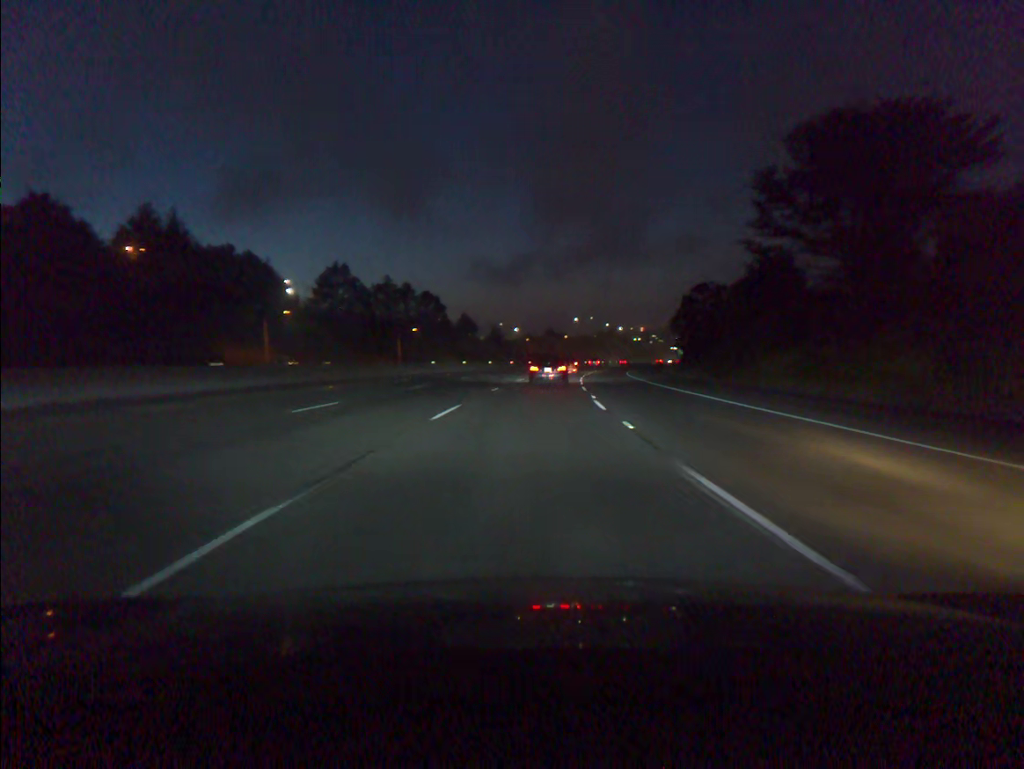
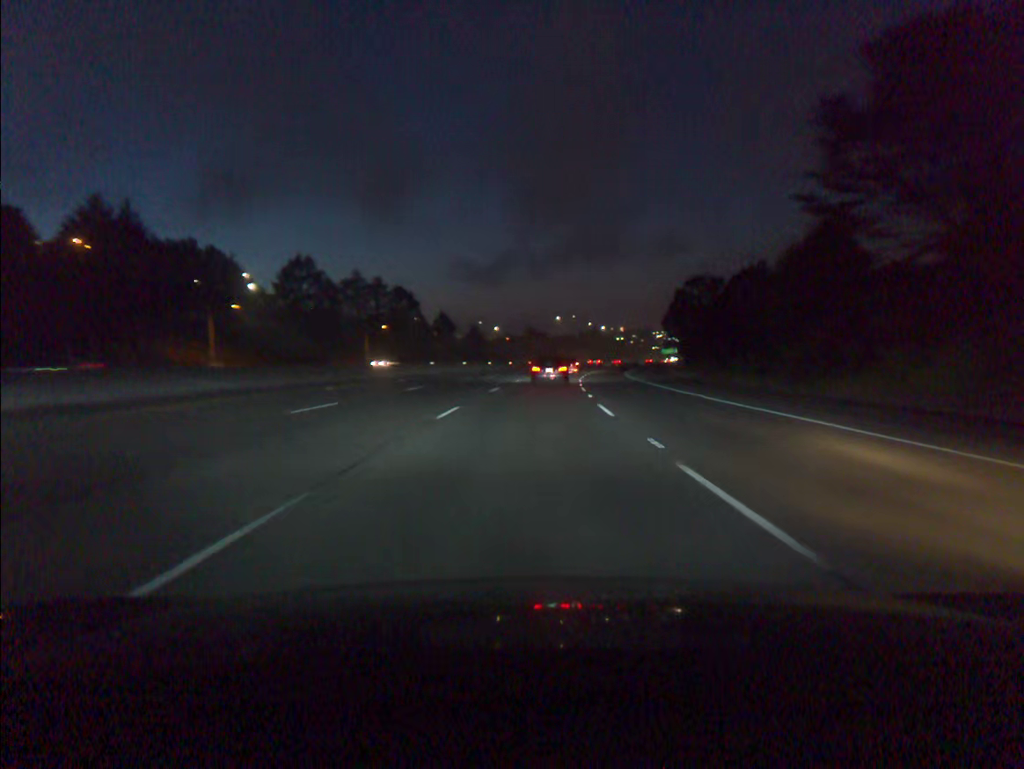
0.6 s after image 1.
(+0.2, +14.2) m; +2°
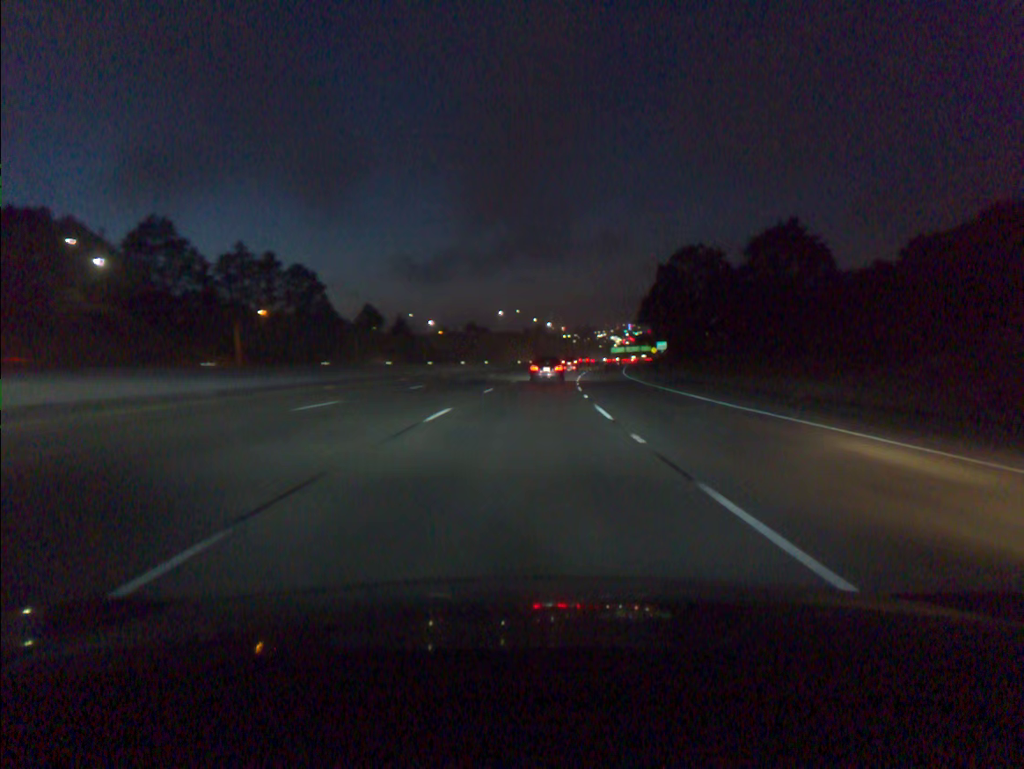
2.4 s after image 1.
(+1.6, +42.7) m; +4°
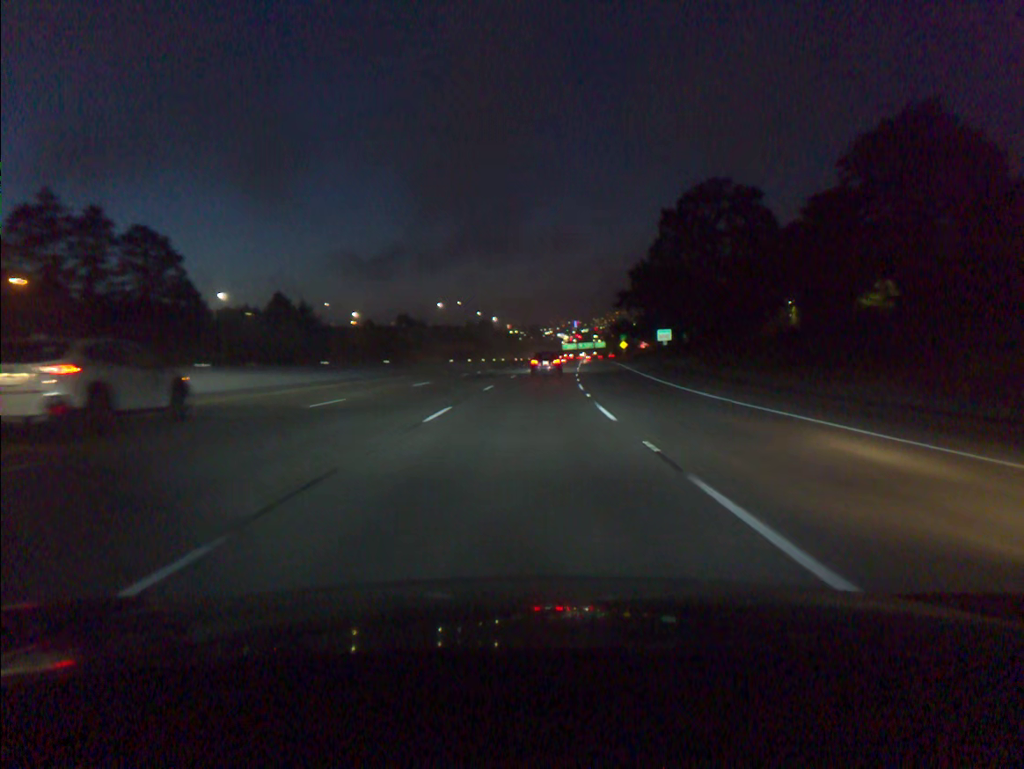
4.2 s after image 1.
(+1.5, +43.0) m; +4°
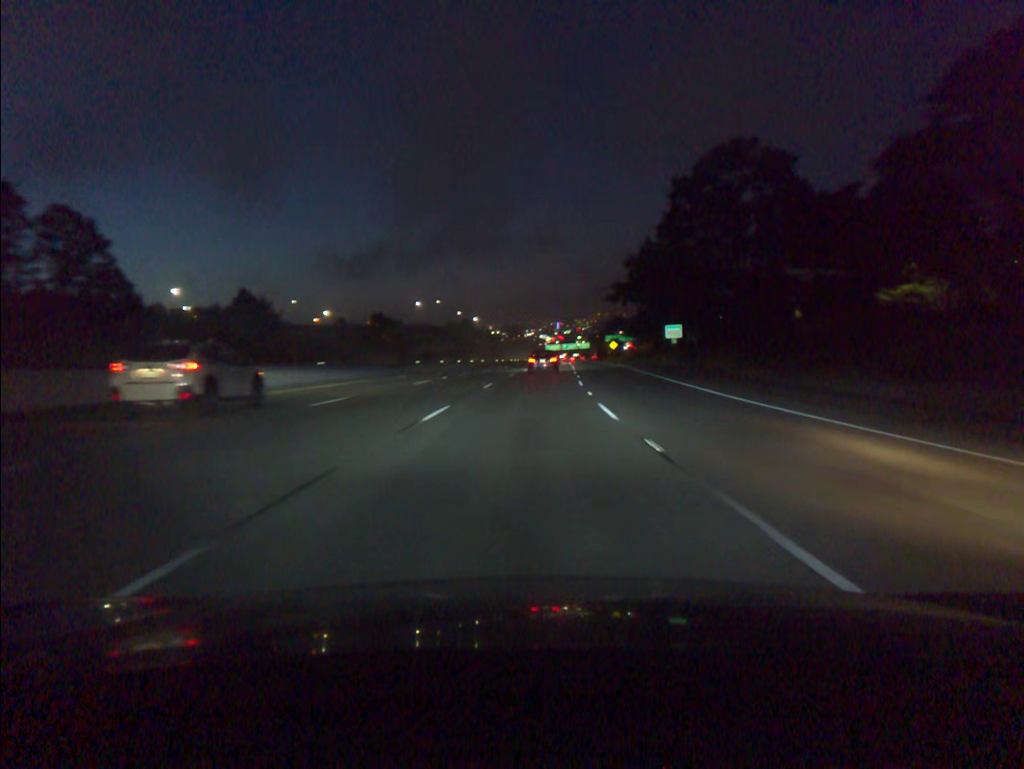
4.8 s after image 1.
(+0.2, +14.4) m; +1°
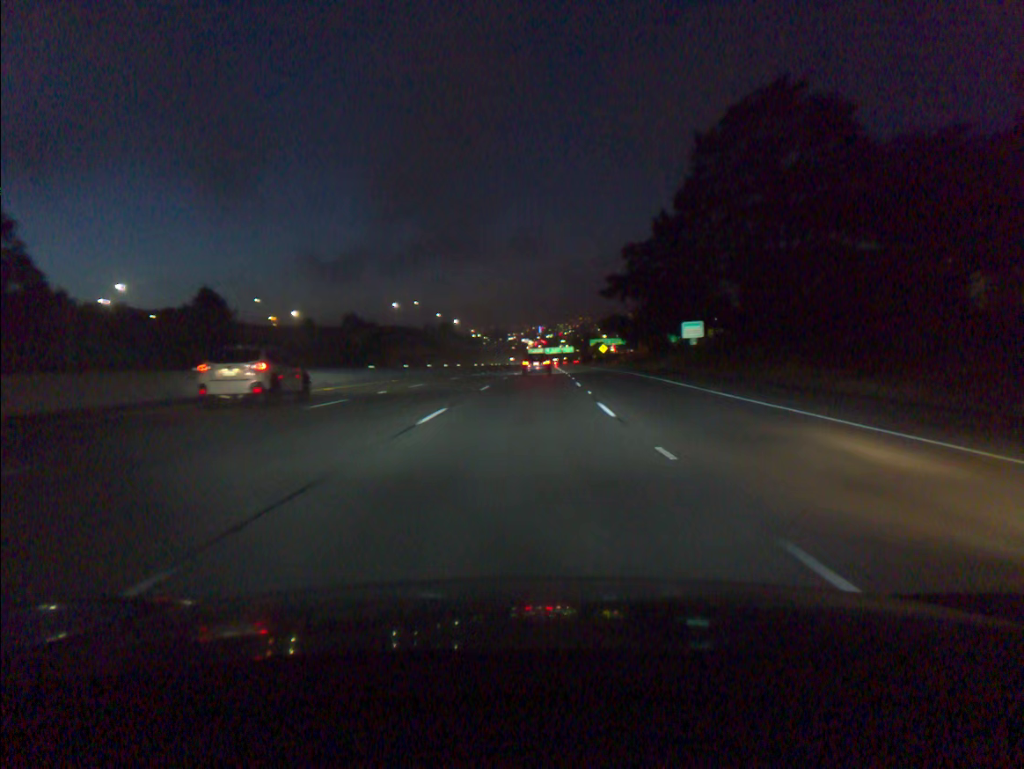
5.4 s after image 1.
(+0.2, +14.5) m; +1°
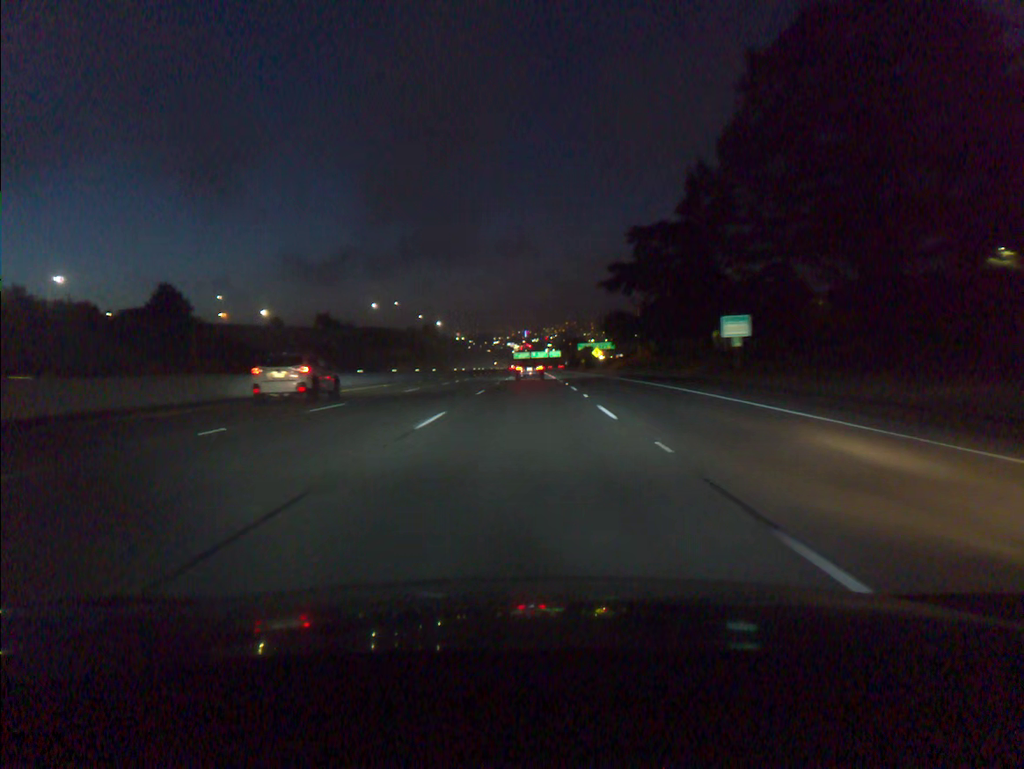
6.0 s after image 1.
(+0.2, +14.5) m; +1°
